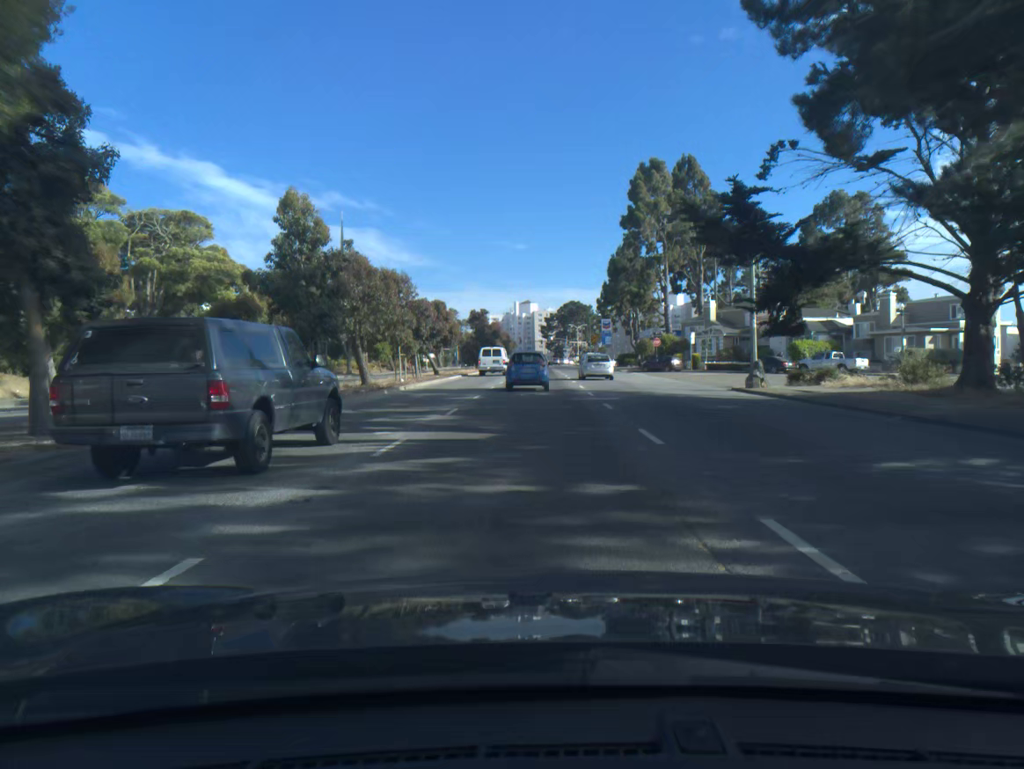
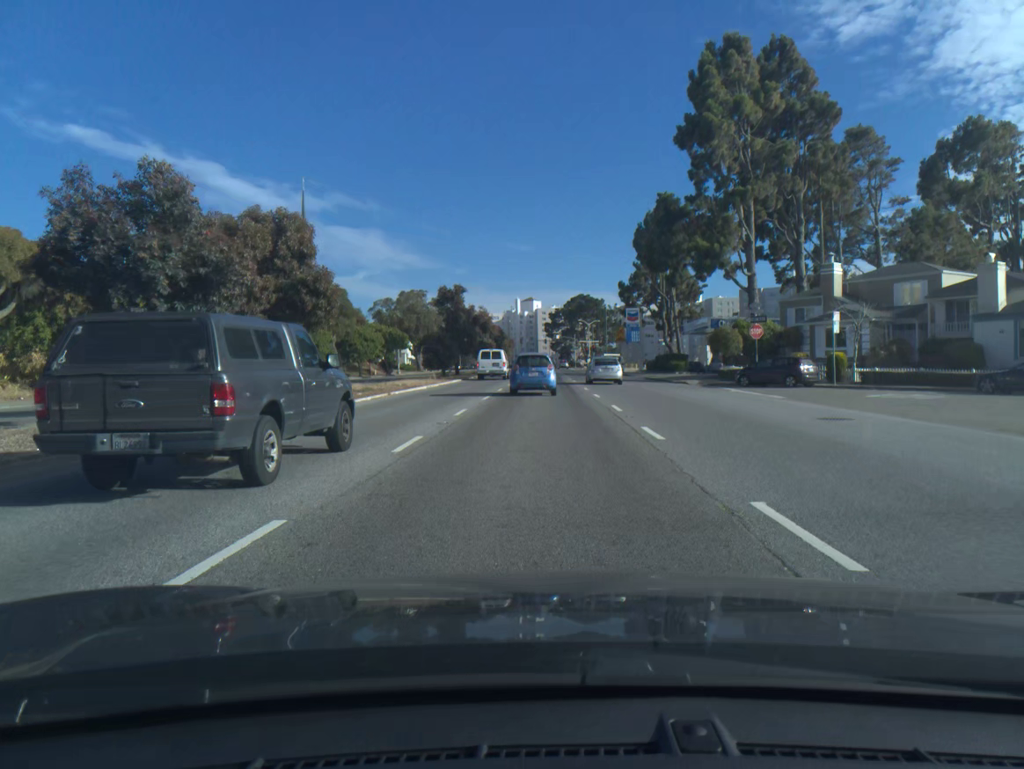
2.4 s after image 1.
(-0.1, +35.0) m; 0°
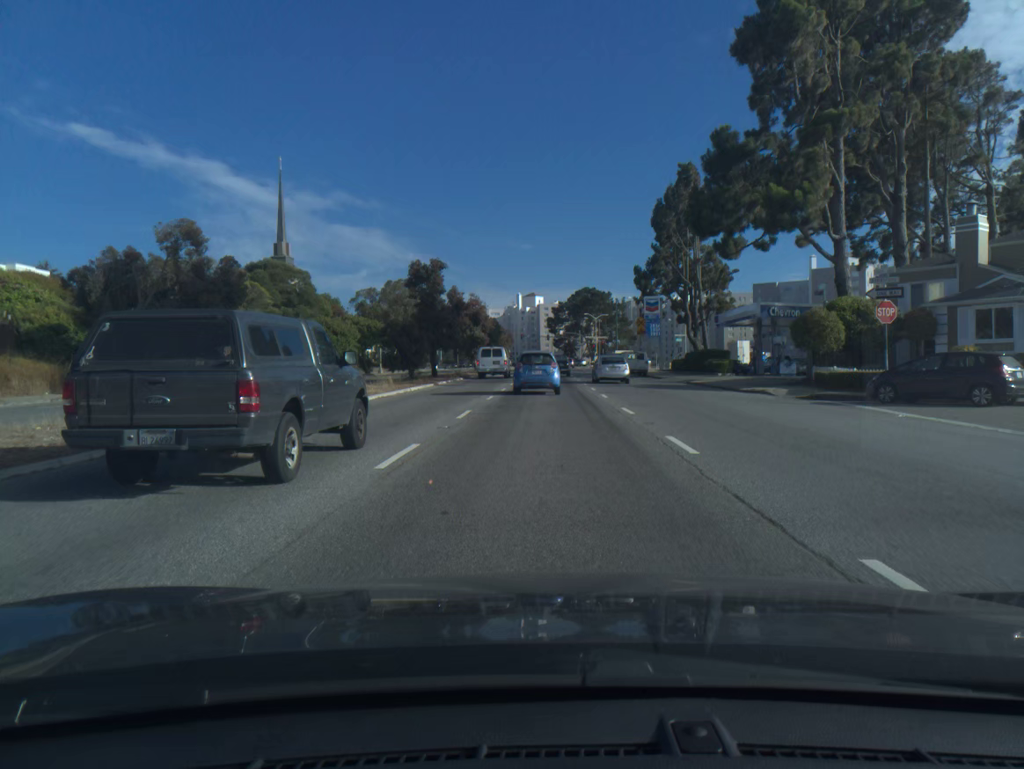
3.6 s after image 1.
(0.0, +16.1) m; 0°
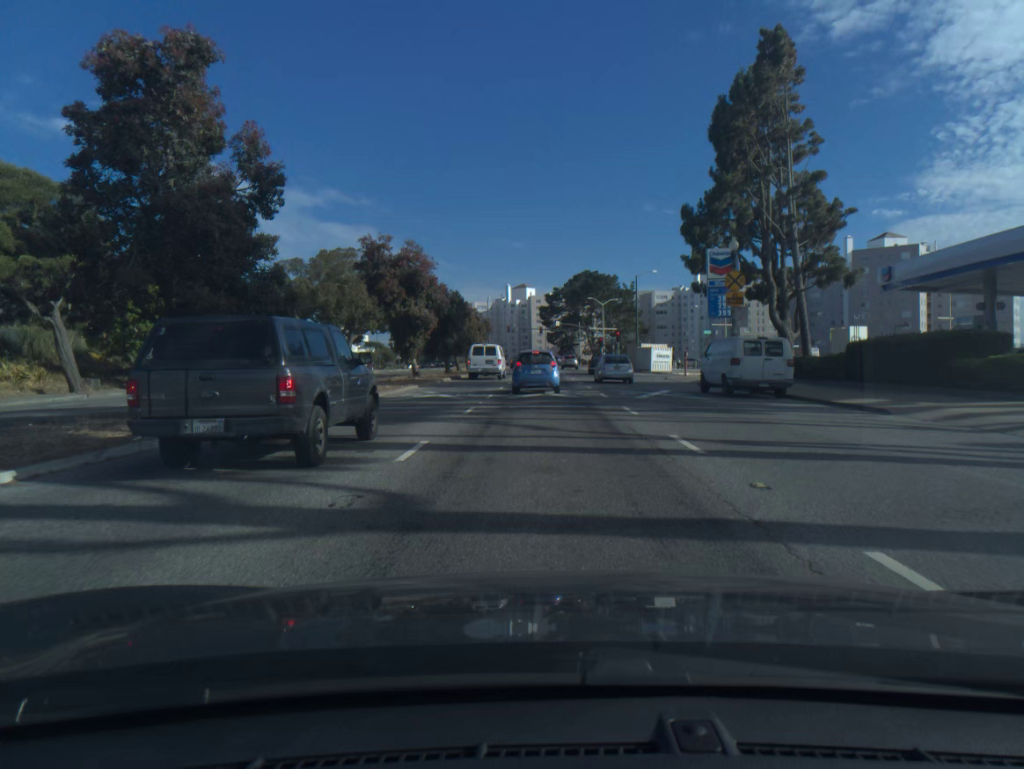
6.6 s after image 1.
(+0.1, +36.3) m; +1°
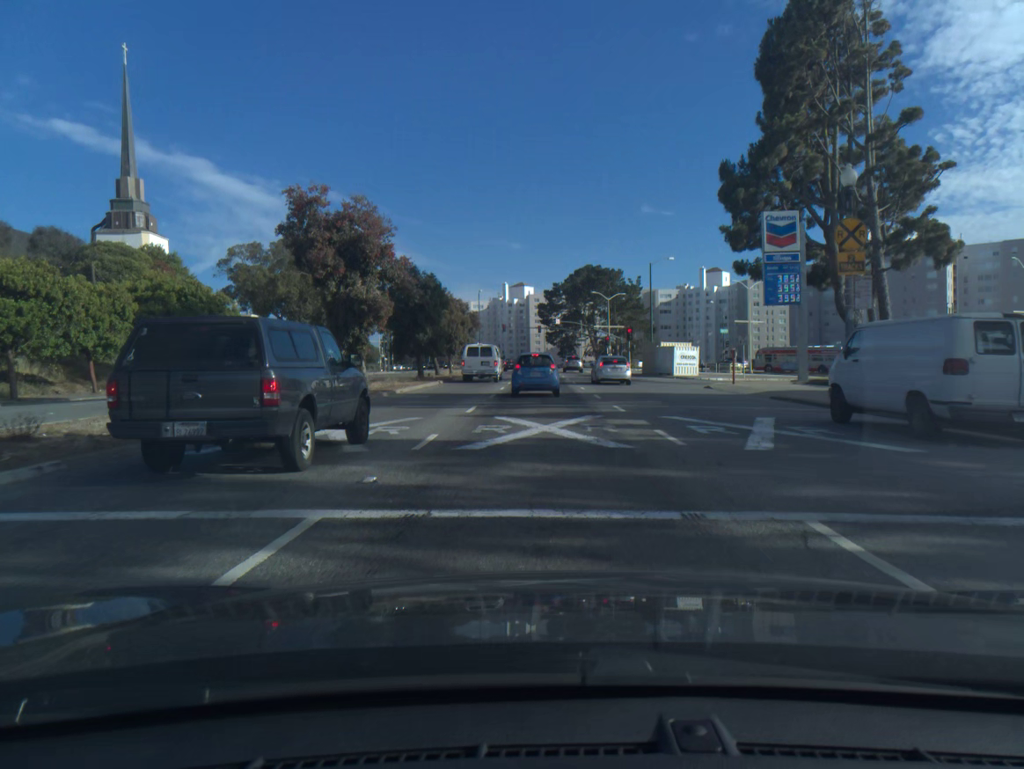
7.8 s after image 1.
(0.0, +13.3) m; 0°
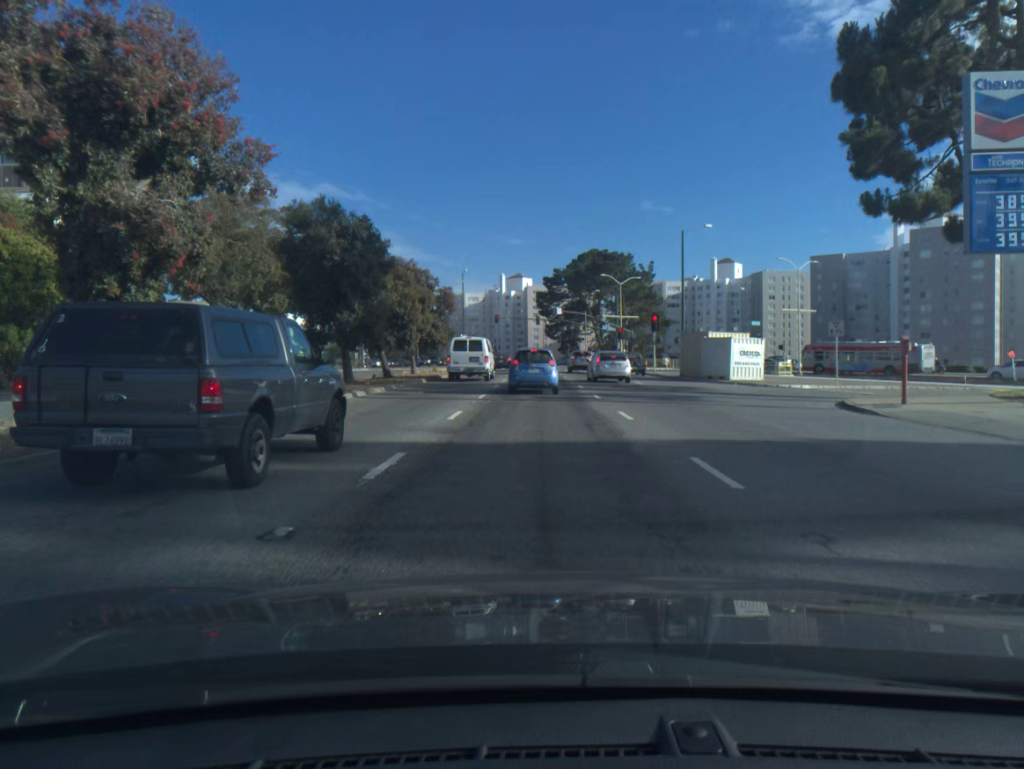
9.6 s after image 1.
(0.0, +18.1) m; 0°
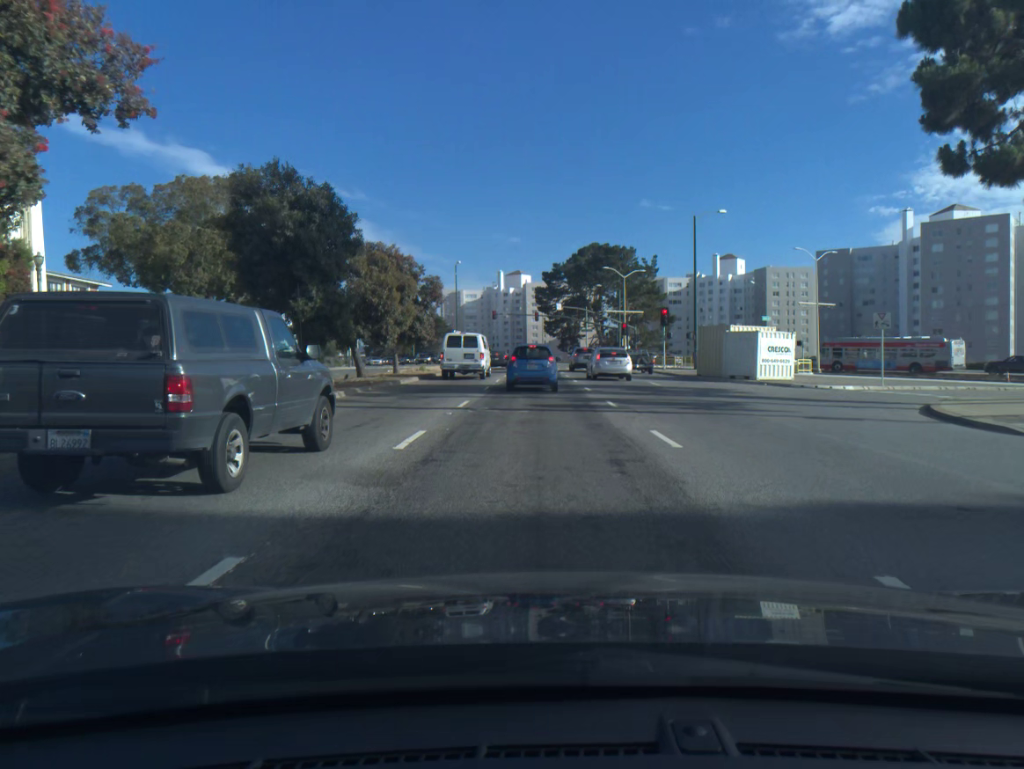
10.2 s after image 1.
(0.0, +5.4) m; 0°
